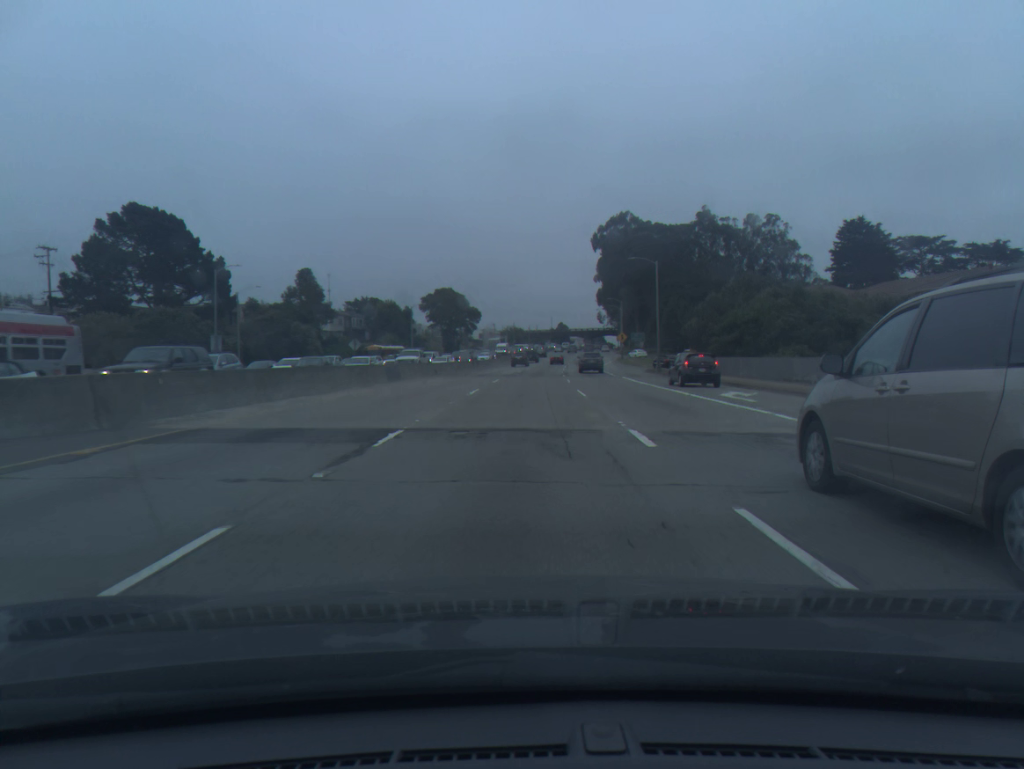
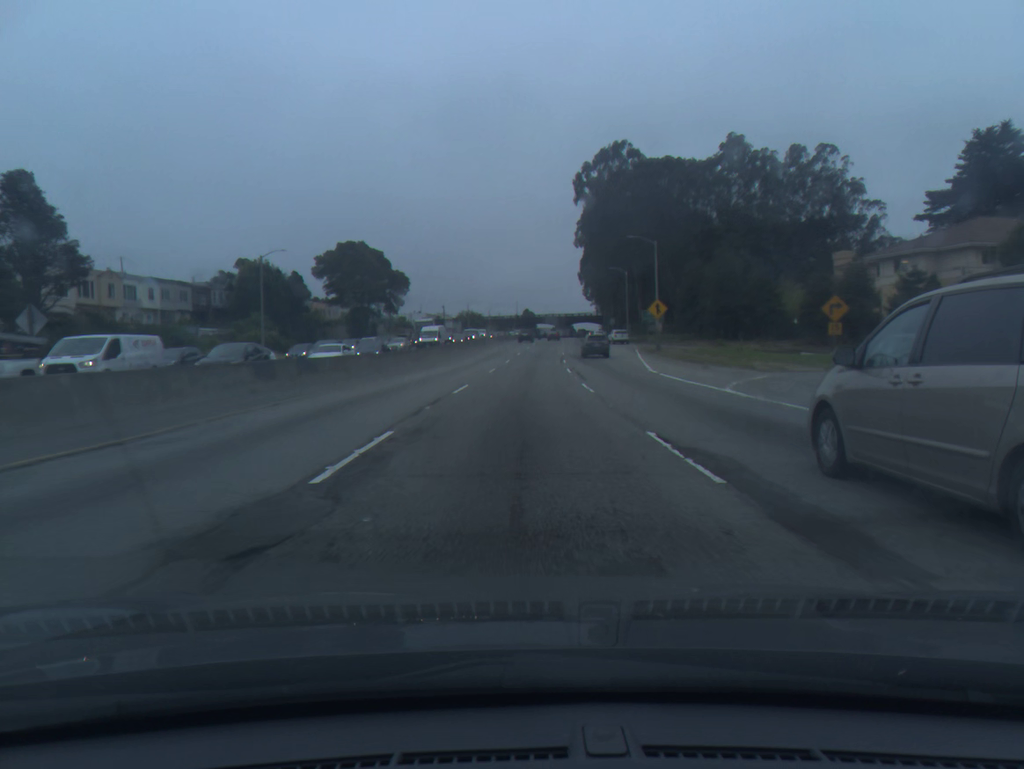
(+1.3, +57.5) m; +3°
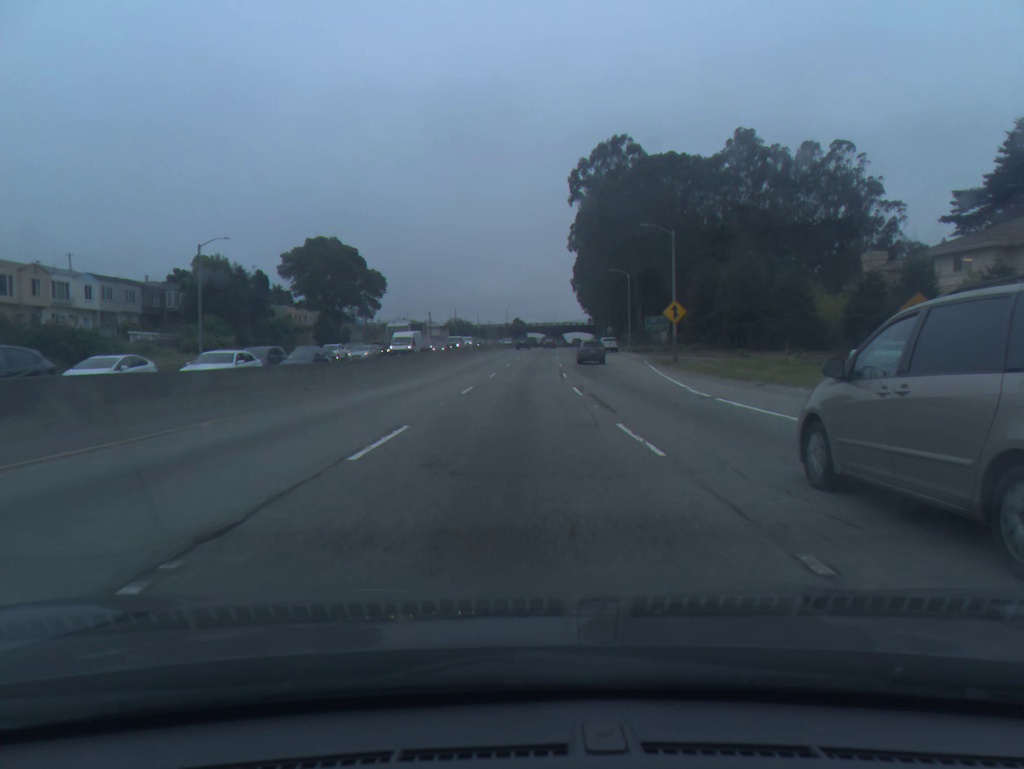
(0.0, +11.5) m; +1°
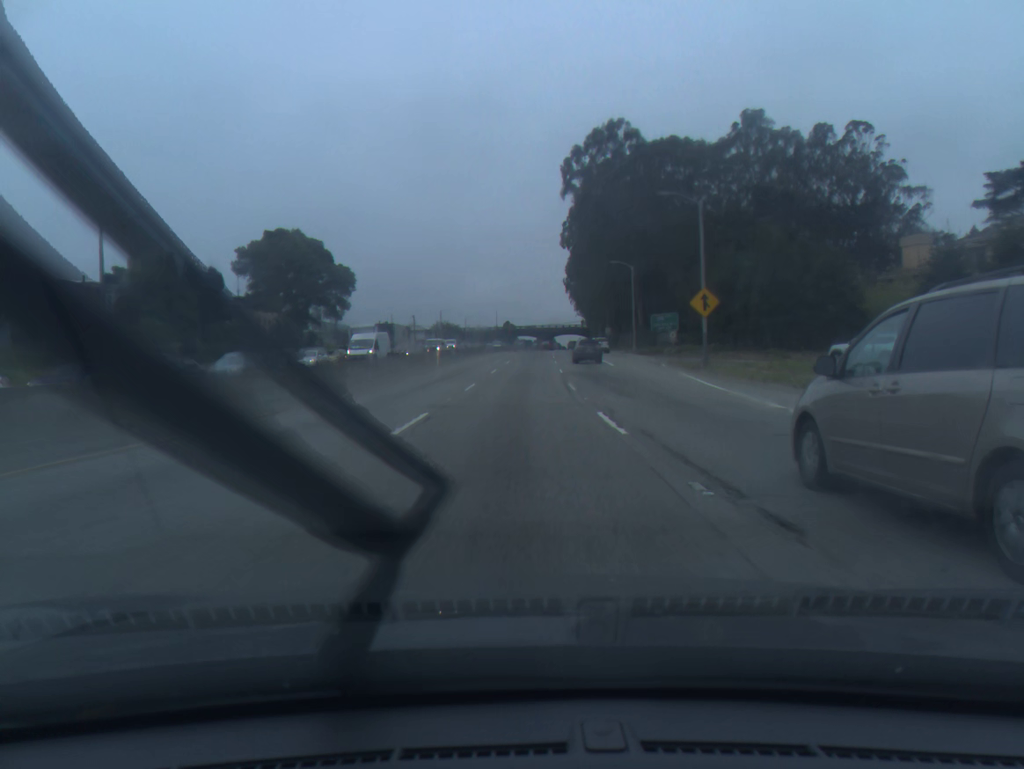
(+0.1, +11.6) m; +1°
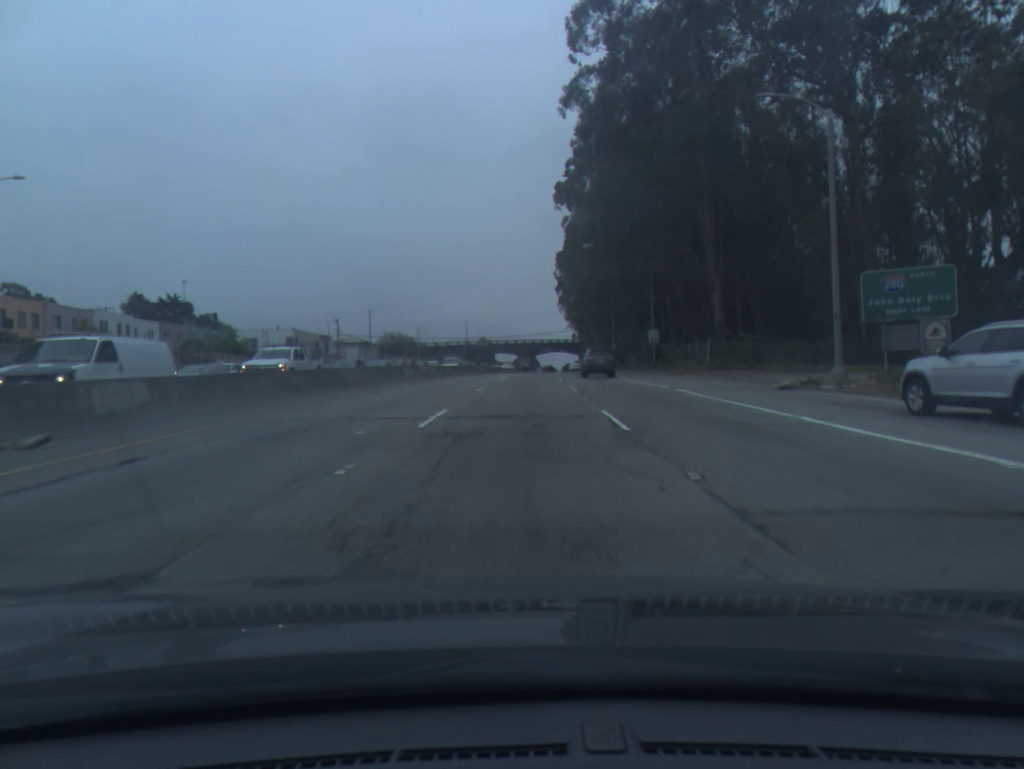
(+0.9, +57.6) m; +2°
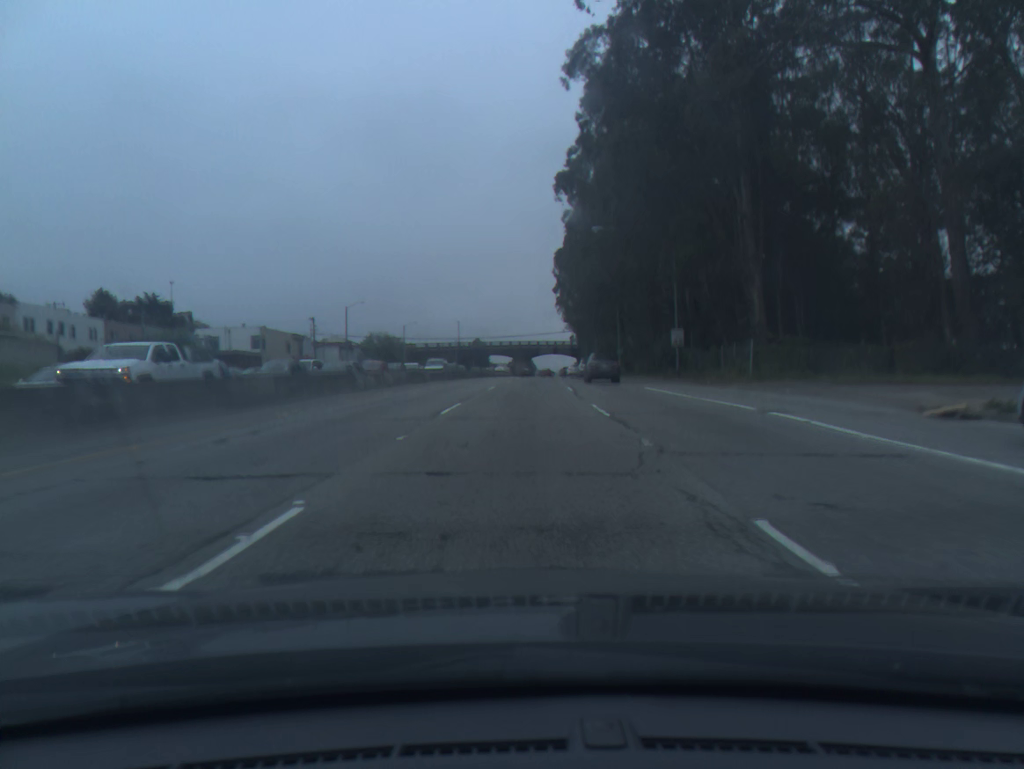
(0.0, +11.4) m; 0°
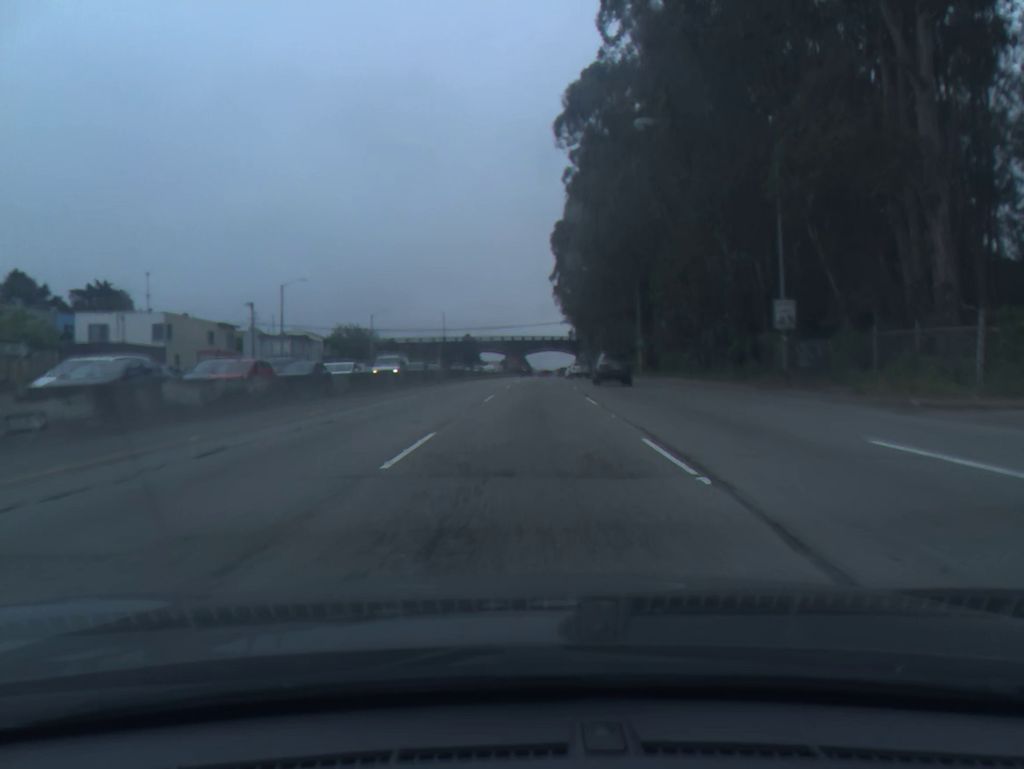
(+0.1, +23.0) m; 0°
